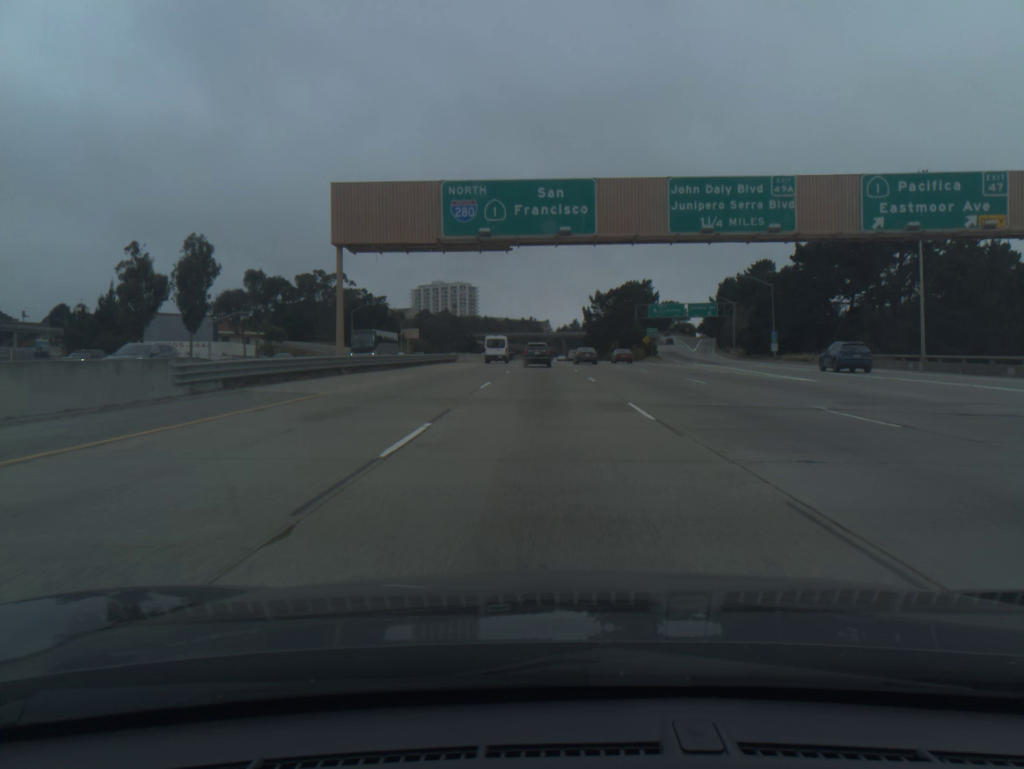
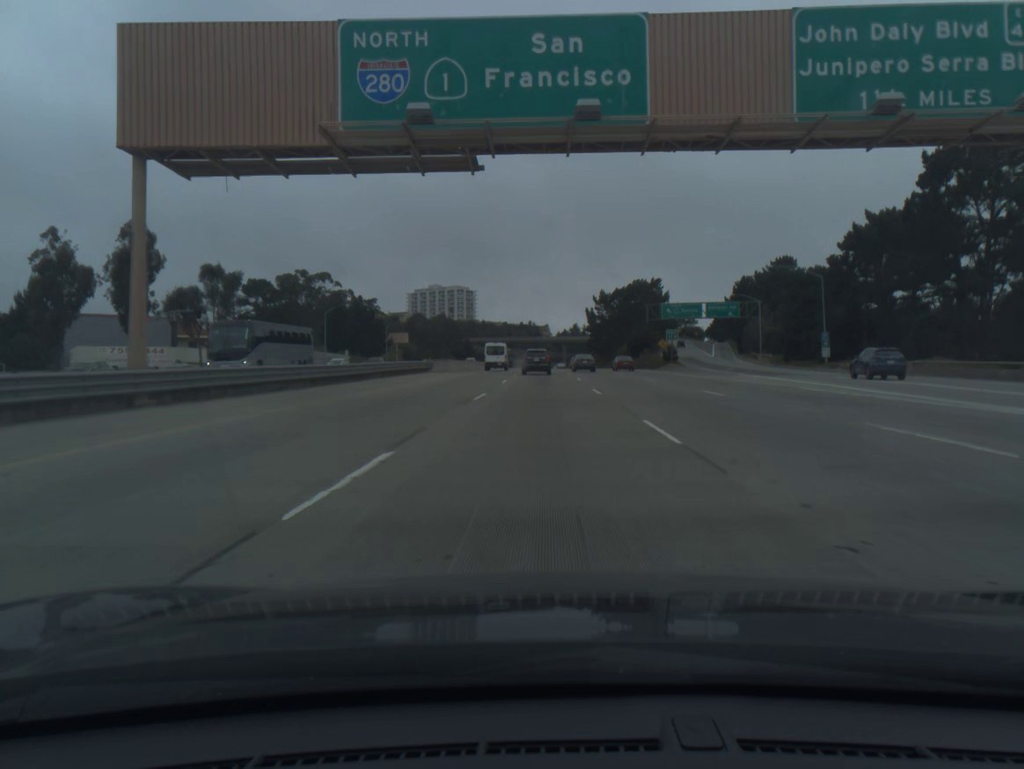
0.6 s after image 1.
(0.0, +17.6) m; 0°
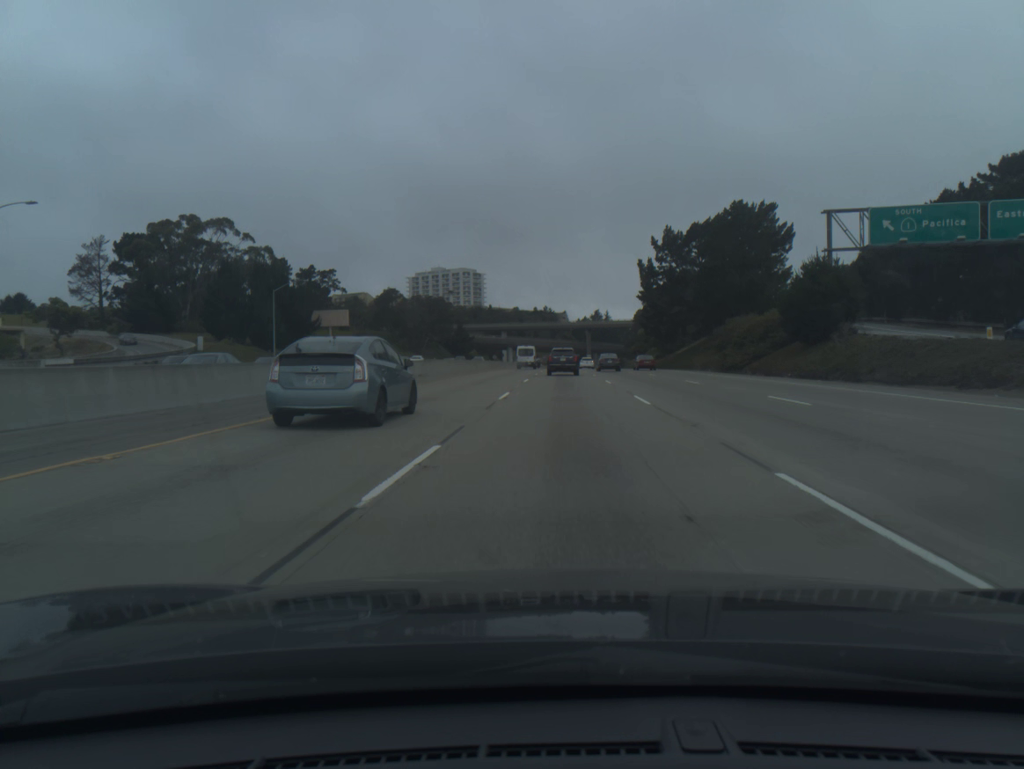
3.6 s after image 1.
(-0.4, +81.9) m; -1°
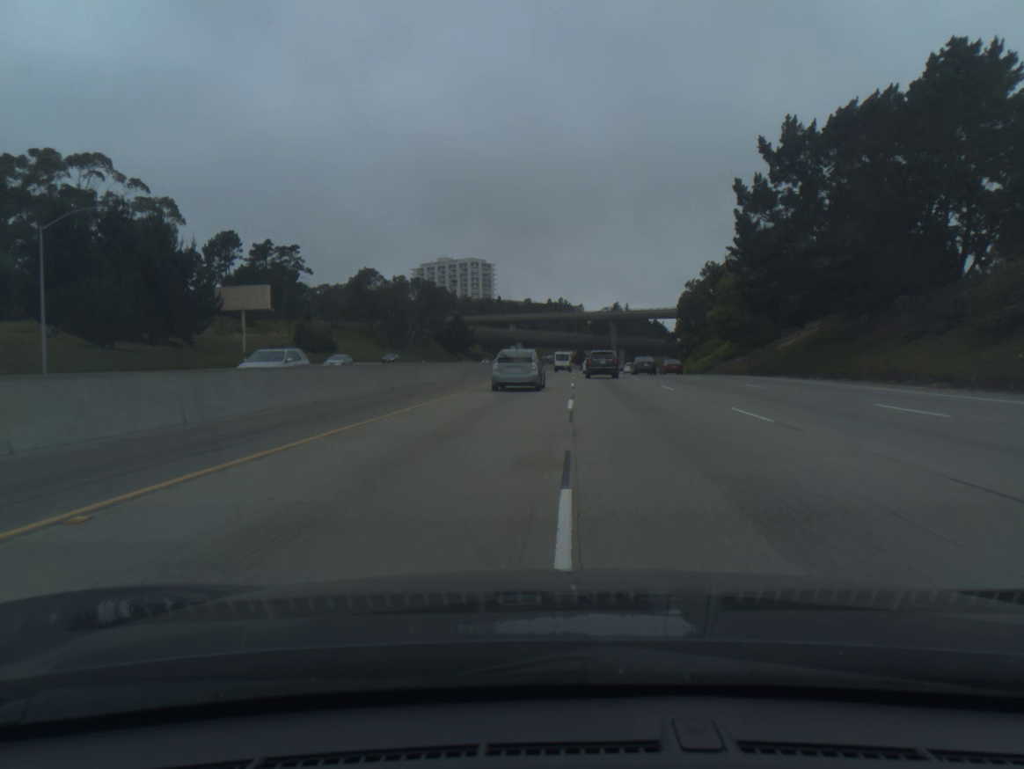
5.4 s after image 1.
(-0.5, +46.8) m; -1°
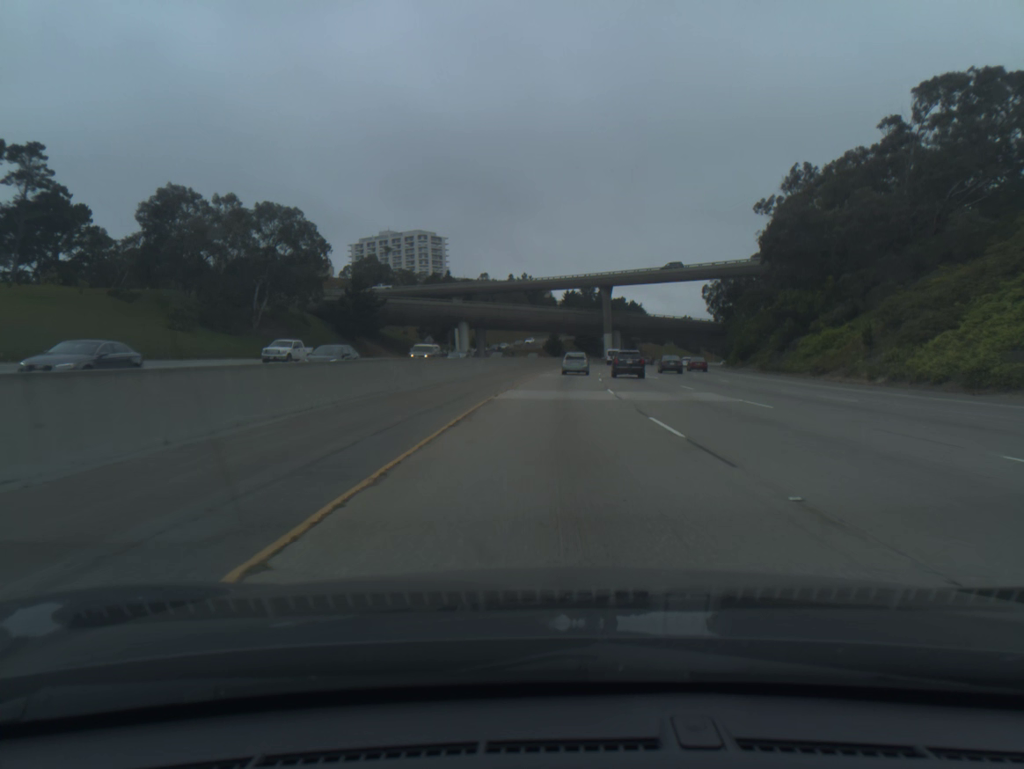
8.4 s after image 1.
(+0.7, +78.7) m; +2°
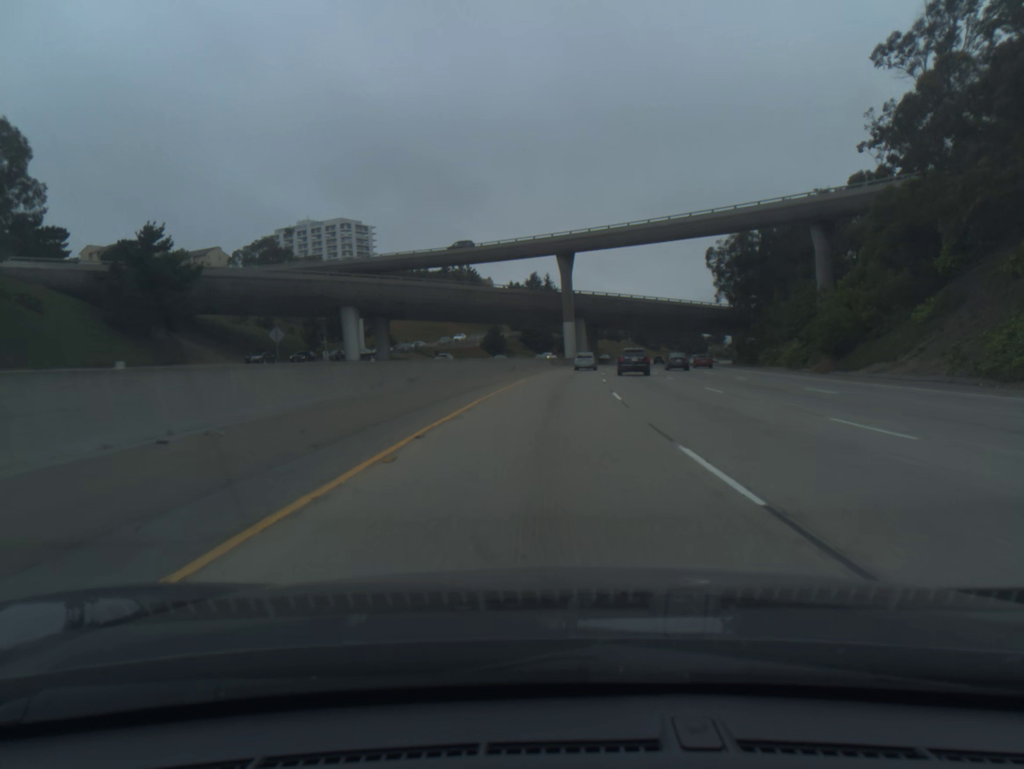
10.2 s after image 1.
(+1.7, +49.2) m; +4°
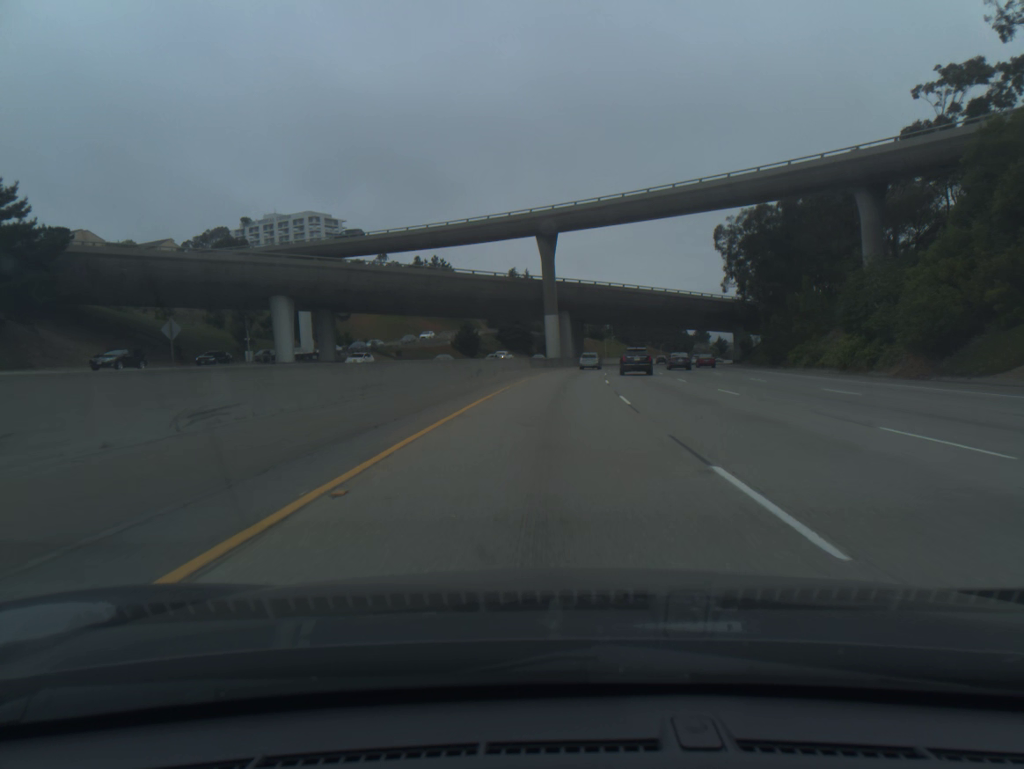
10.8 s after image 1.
(+0.2, +16.8) m; +2°
